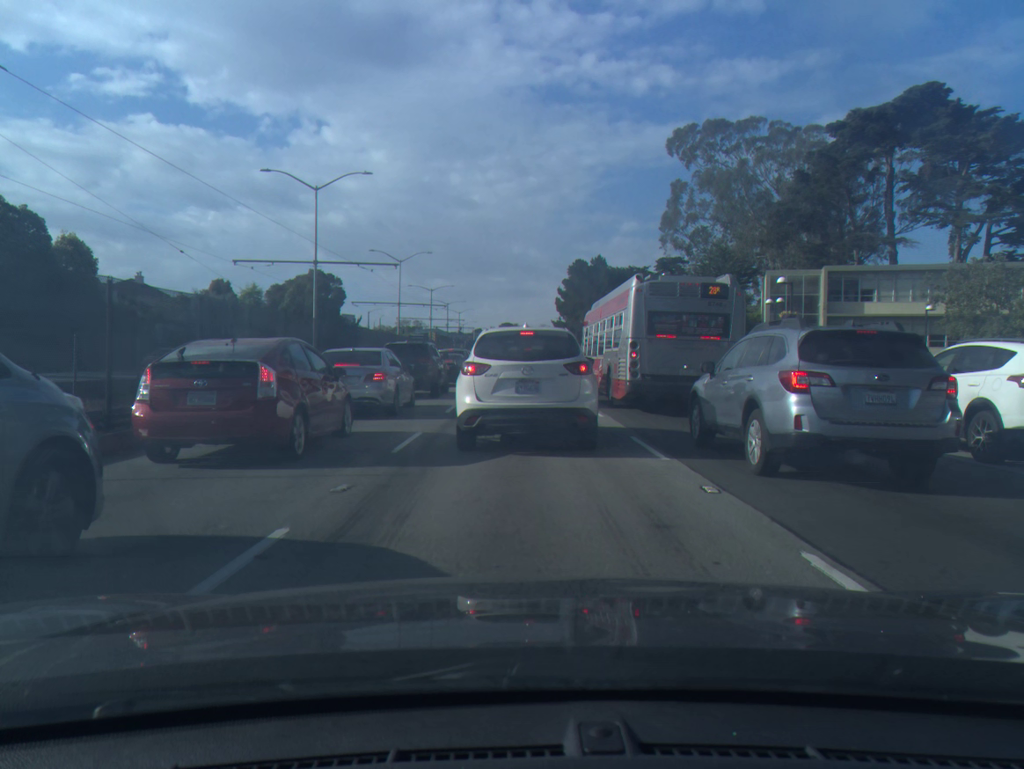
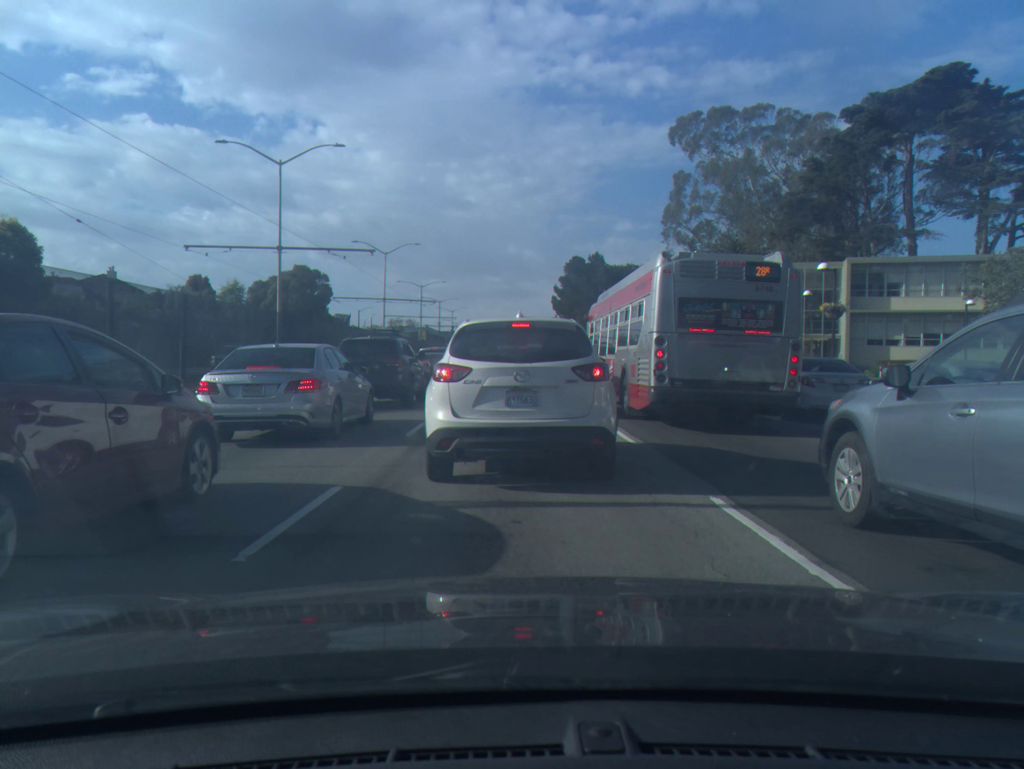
(0.0, +5.4) m; 0°
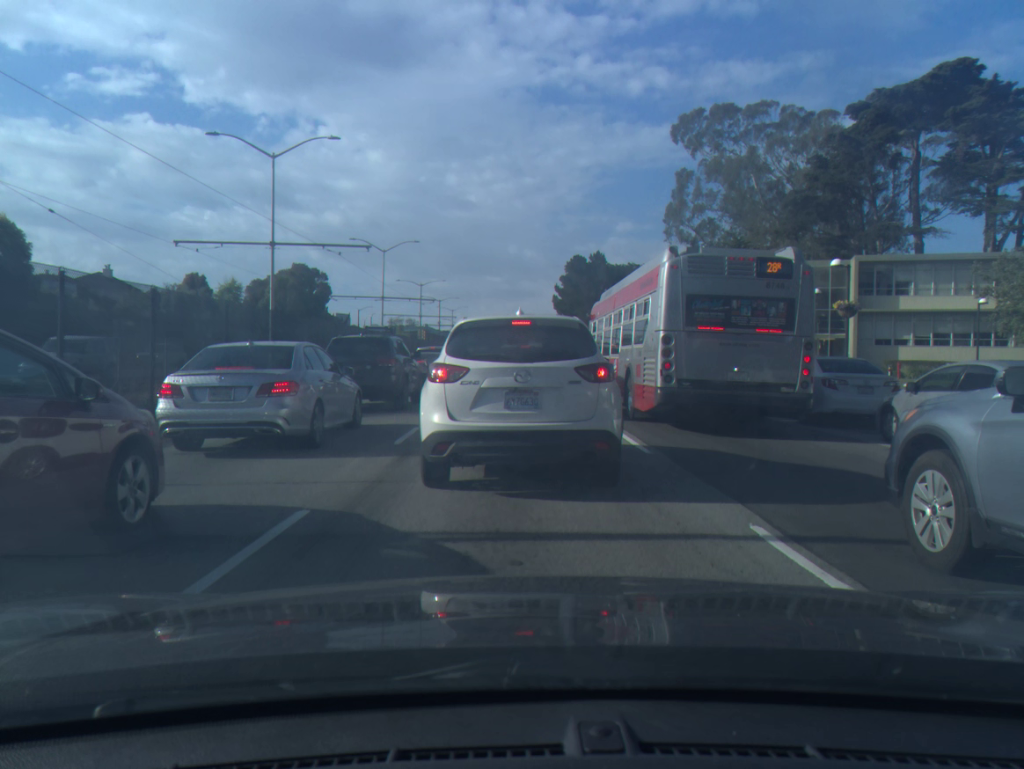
(0.0, +1.2) m; 0°
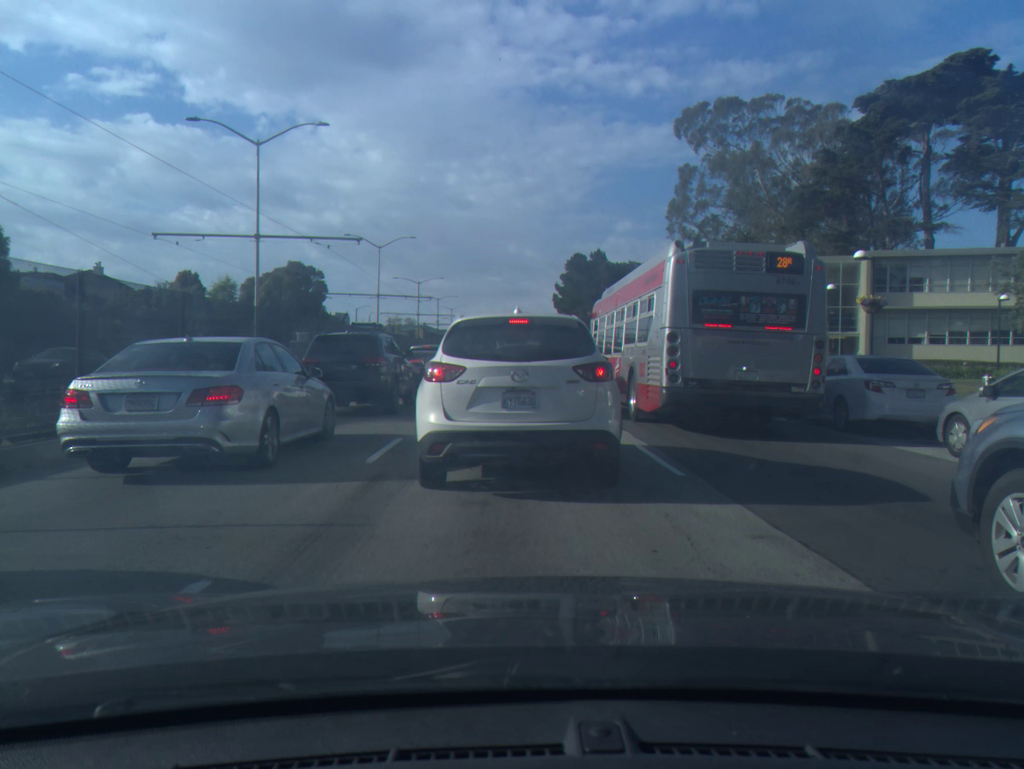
(0.0, +2.0) m; 0°
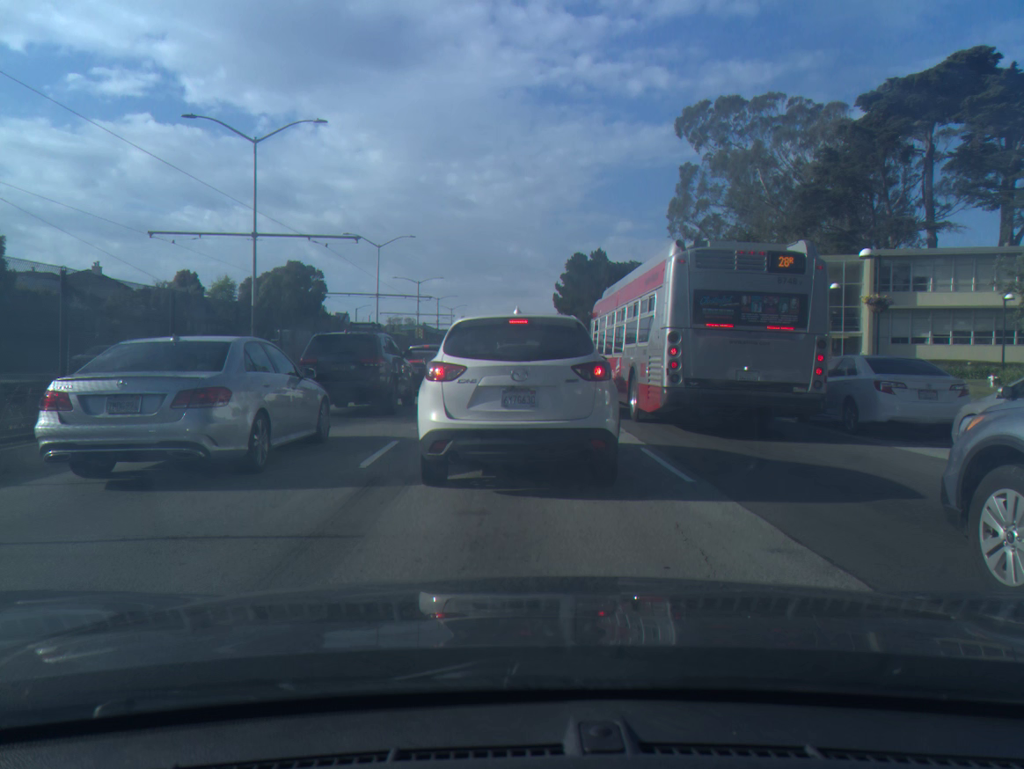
(0.0, +0.4) m; 0°
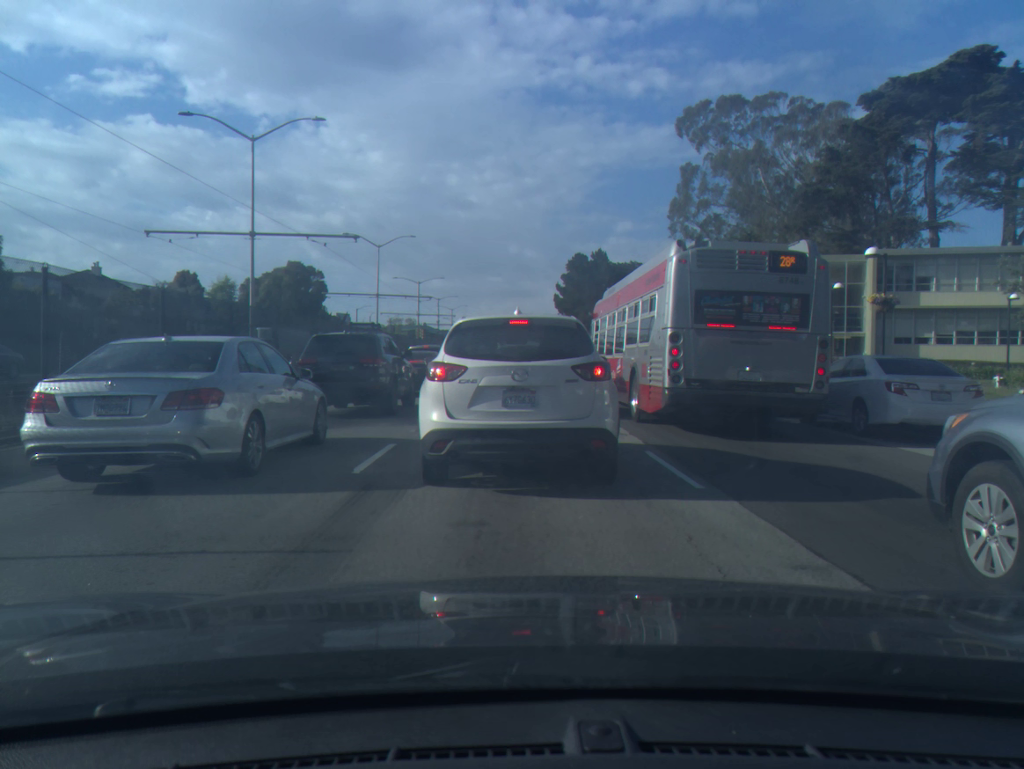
(0.0, +0.4) m; 0°
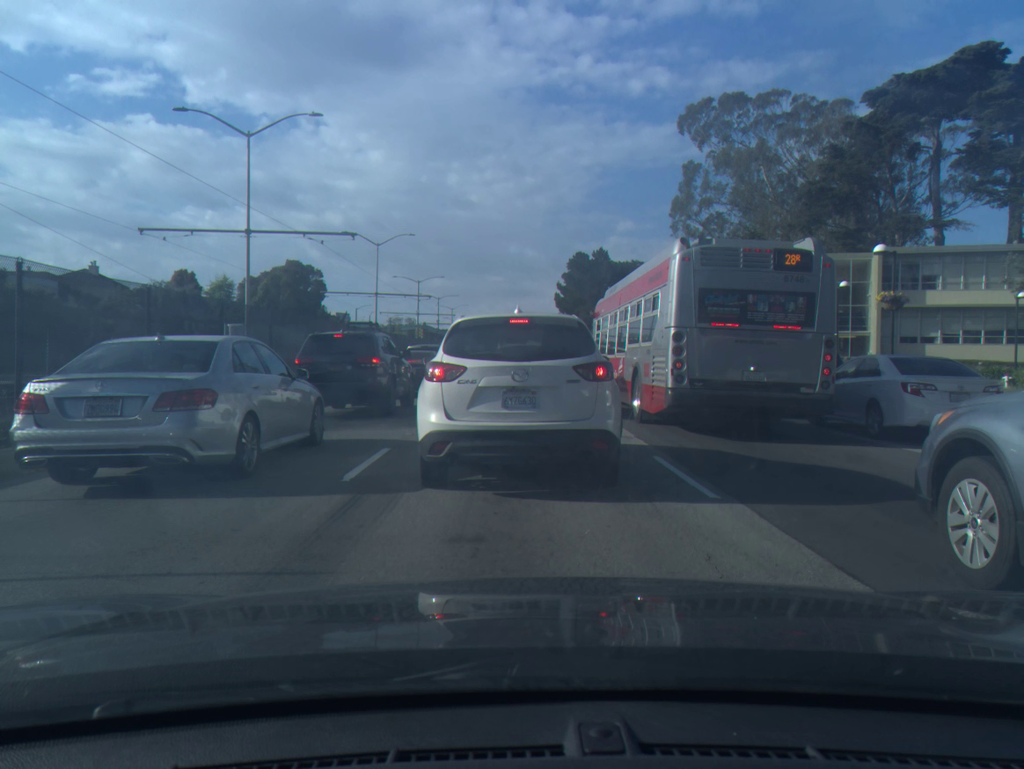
(0.0, +0.5) m; 0°
